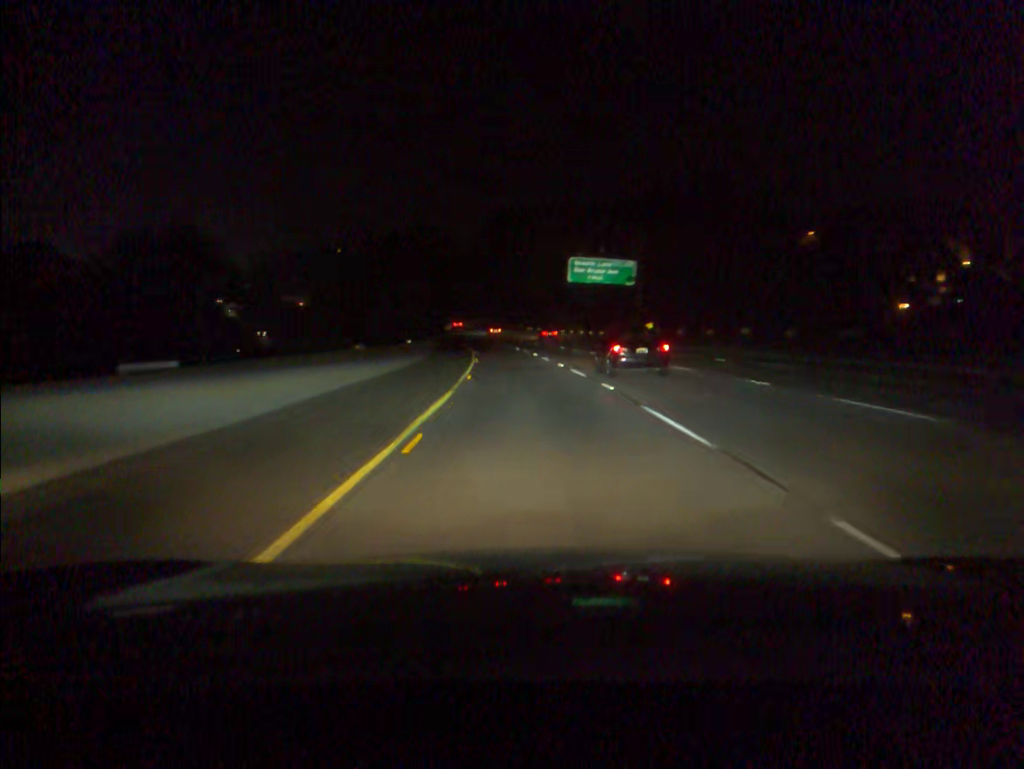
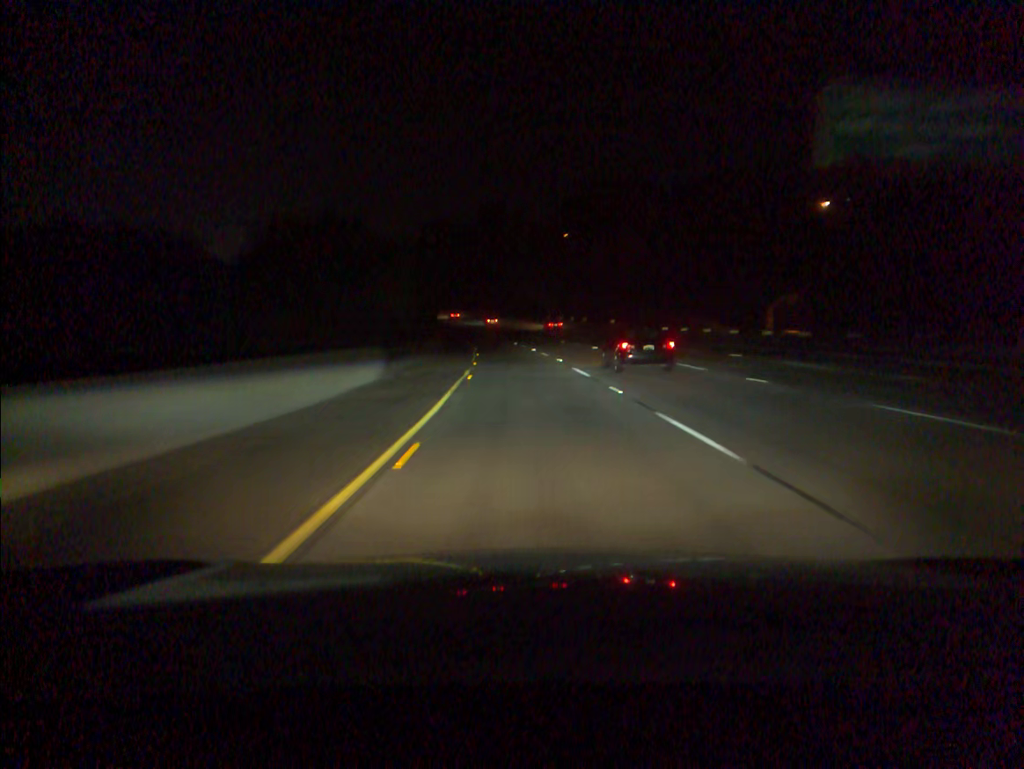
(-2.6, +59.1) m; -5°
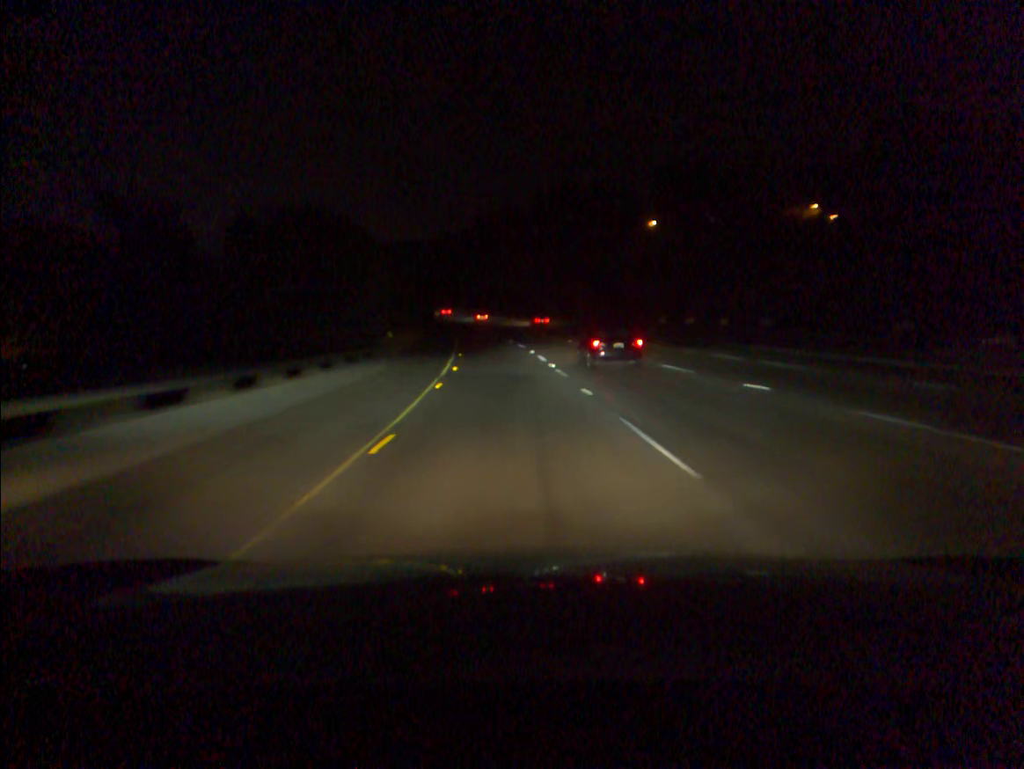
(-2.5, +59.2) m; -5°
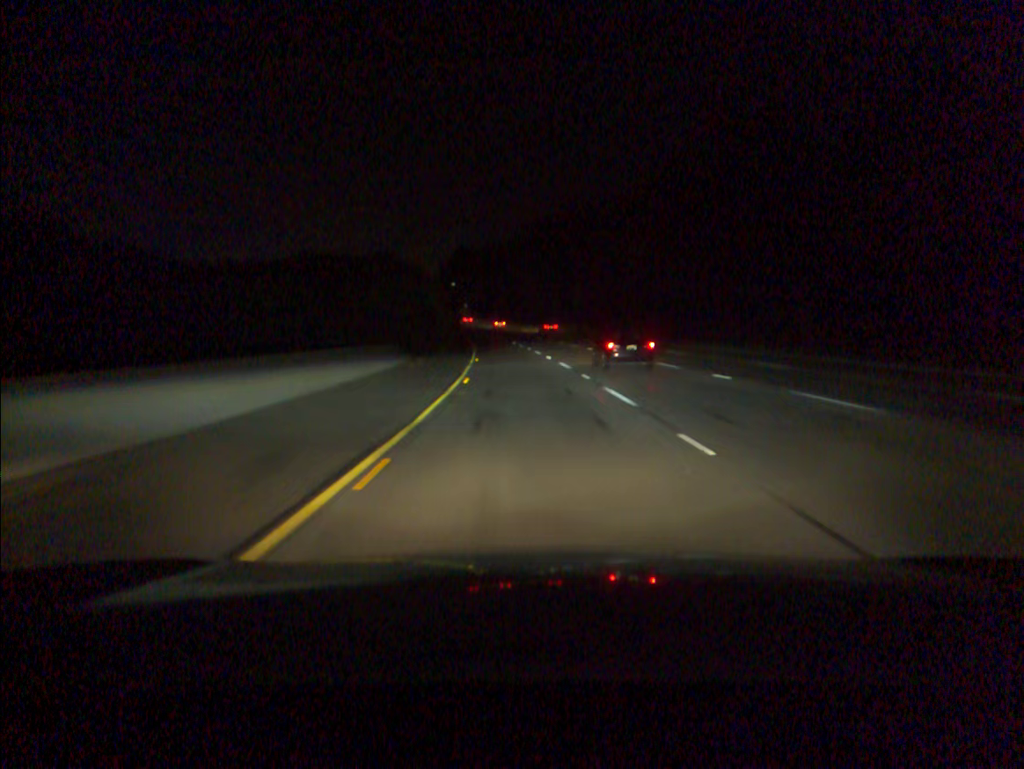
(-3.6, +58.9) m; -6°
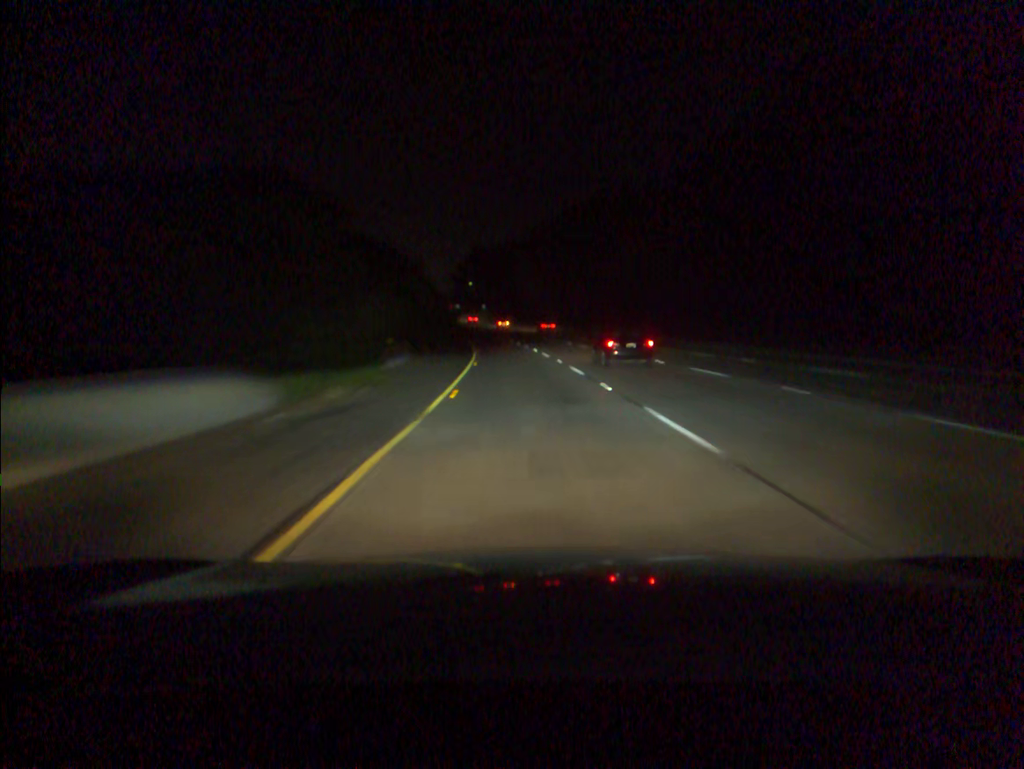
(-0.3, +19.7) m; -2°
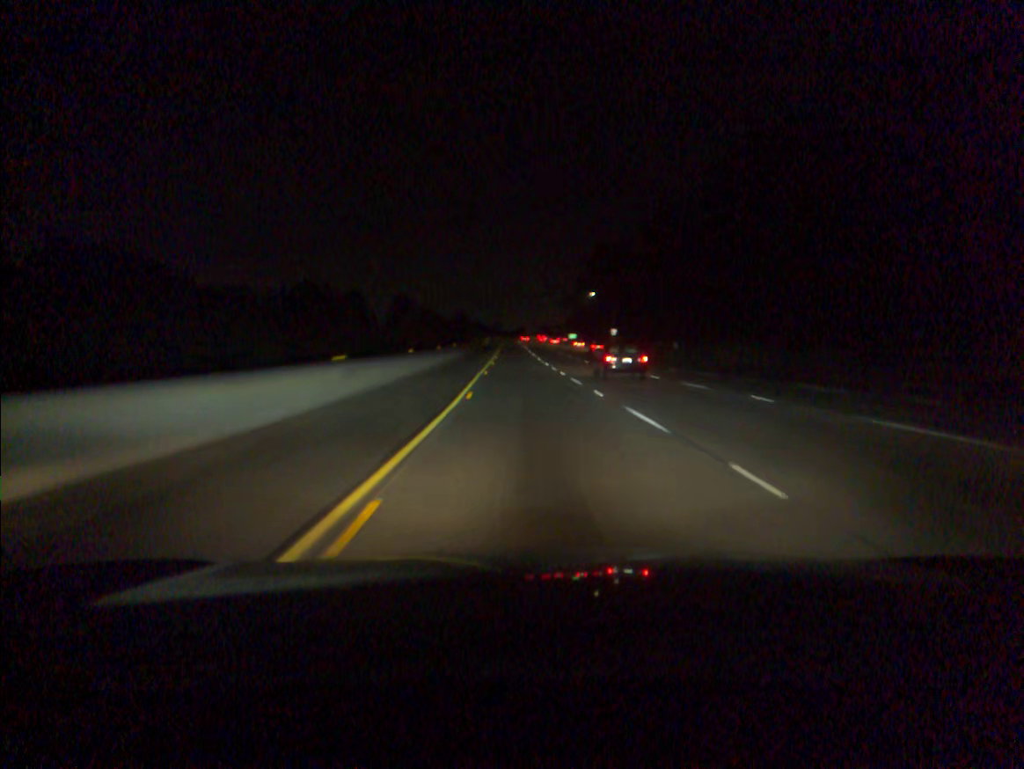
(-7.4, +98.3) m; -9°
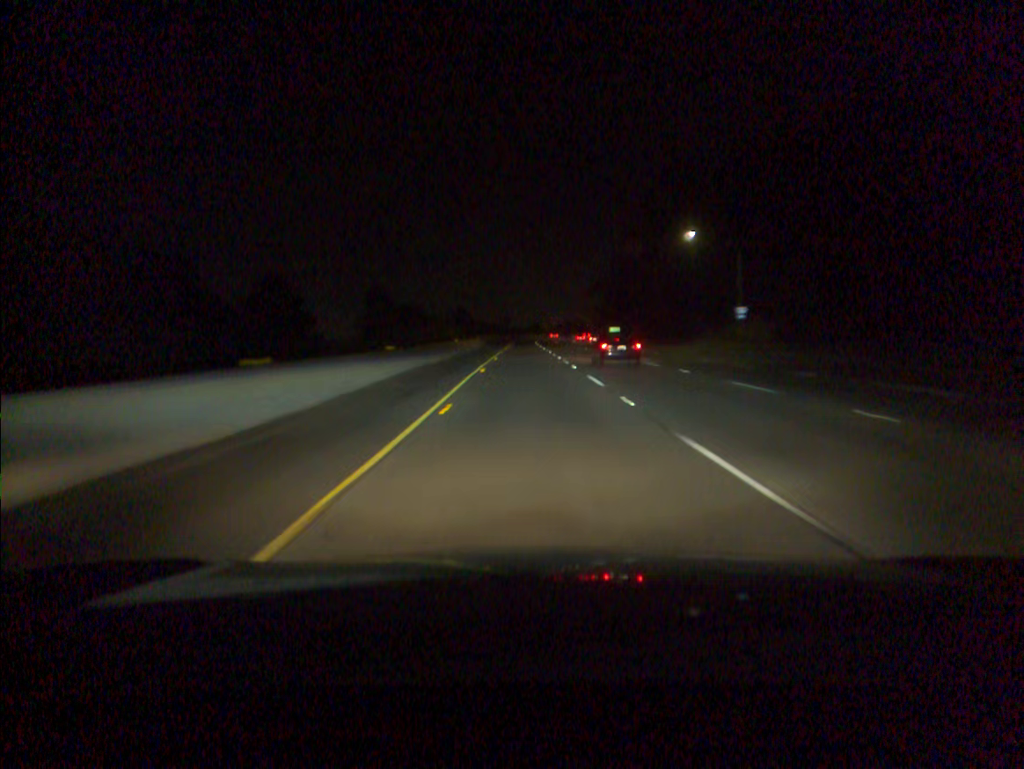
(-1.5, +79.0) m; -1°
